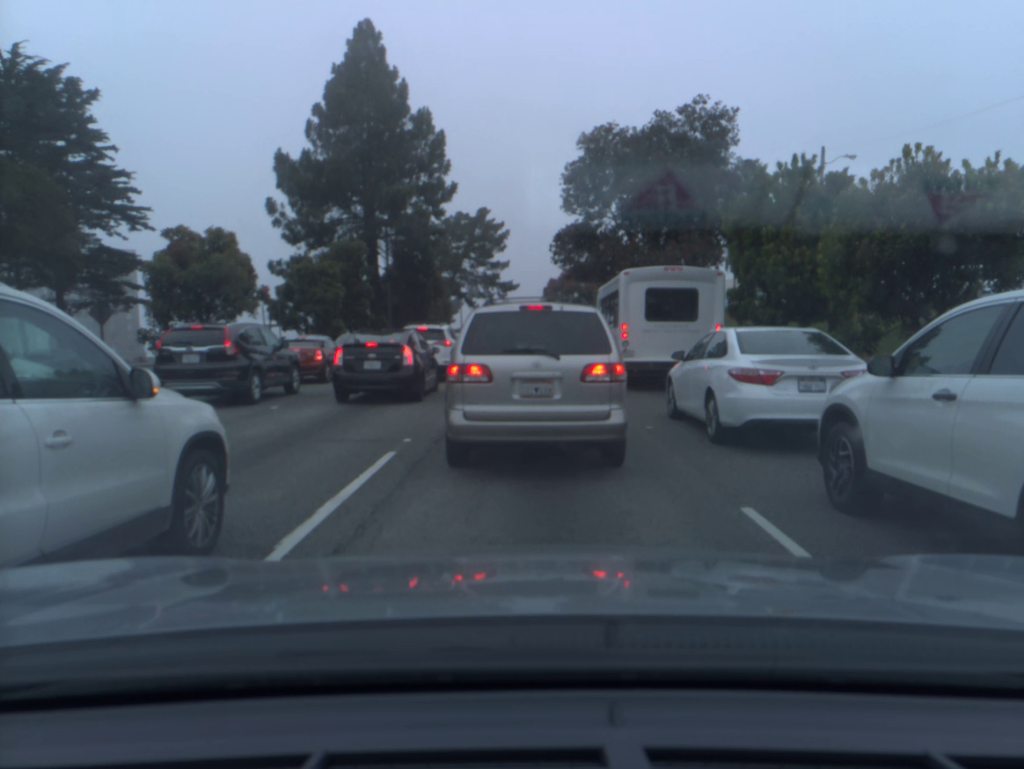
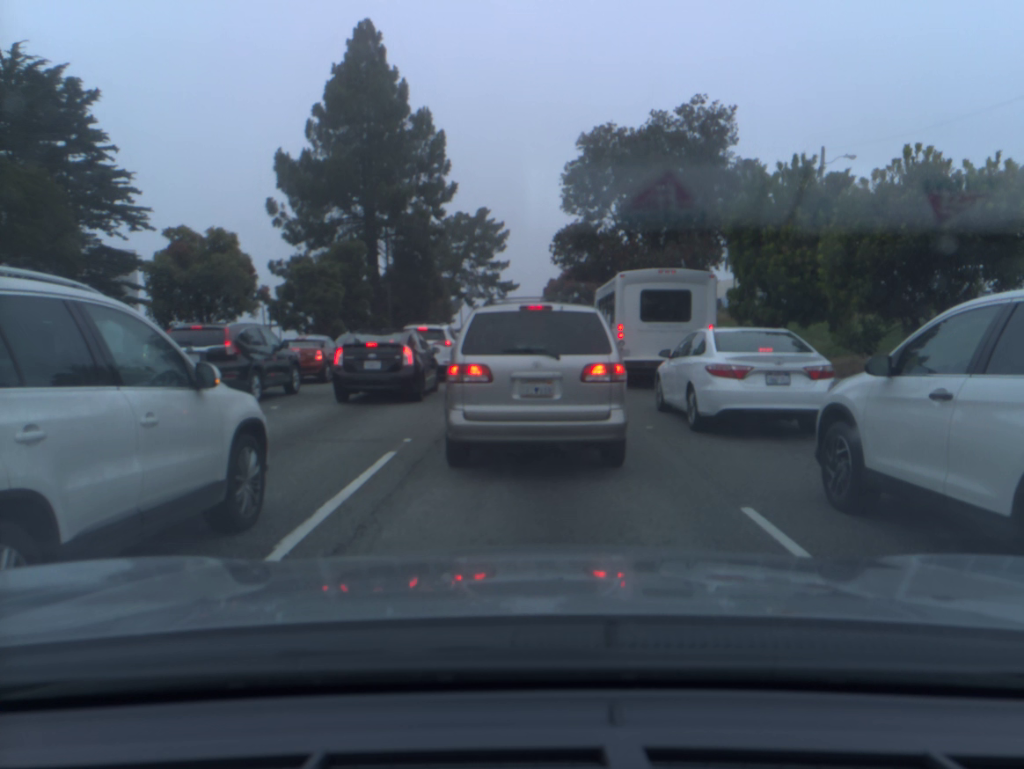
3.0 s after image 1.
(0.0, 0.0) m; 0°
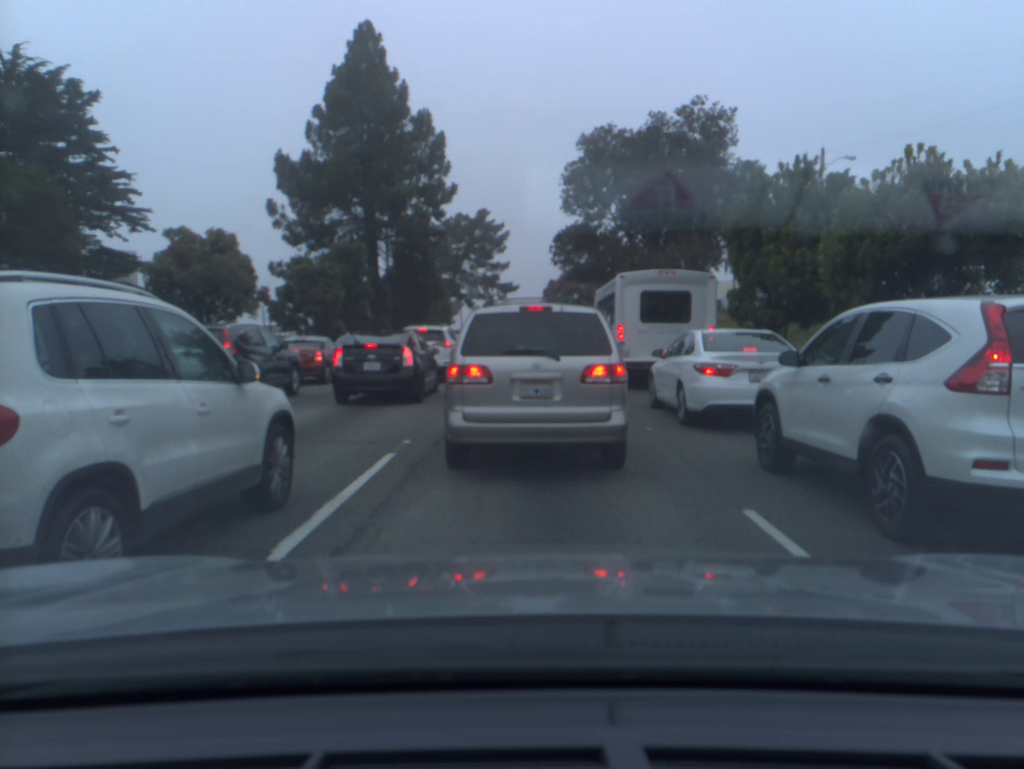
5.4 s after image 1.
(0.0, 0.0) m; 0°
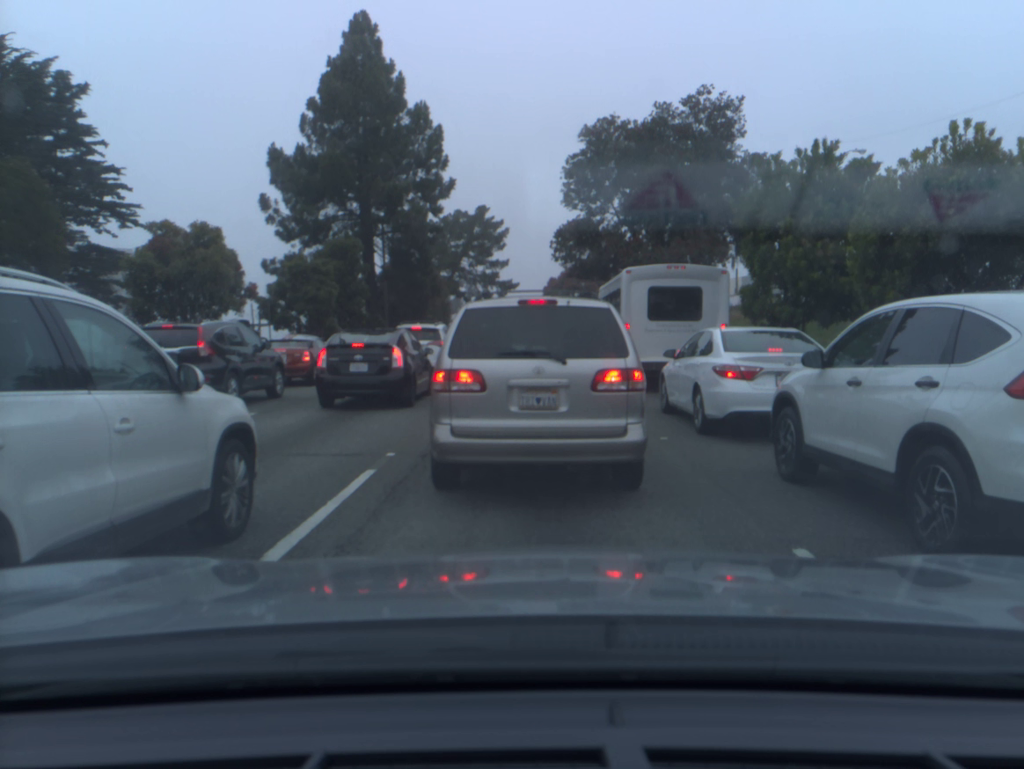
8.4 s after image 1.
(0.0, +1.1) m; -1°
